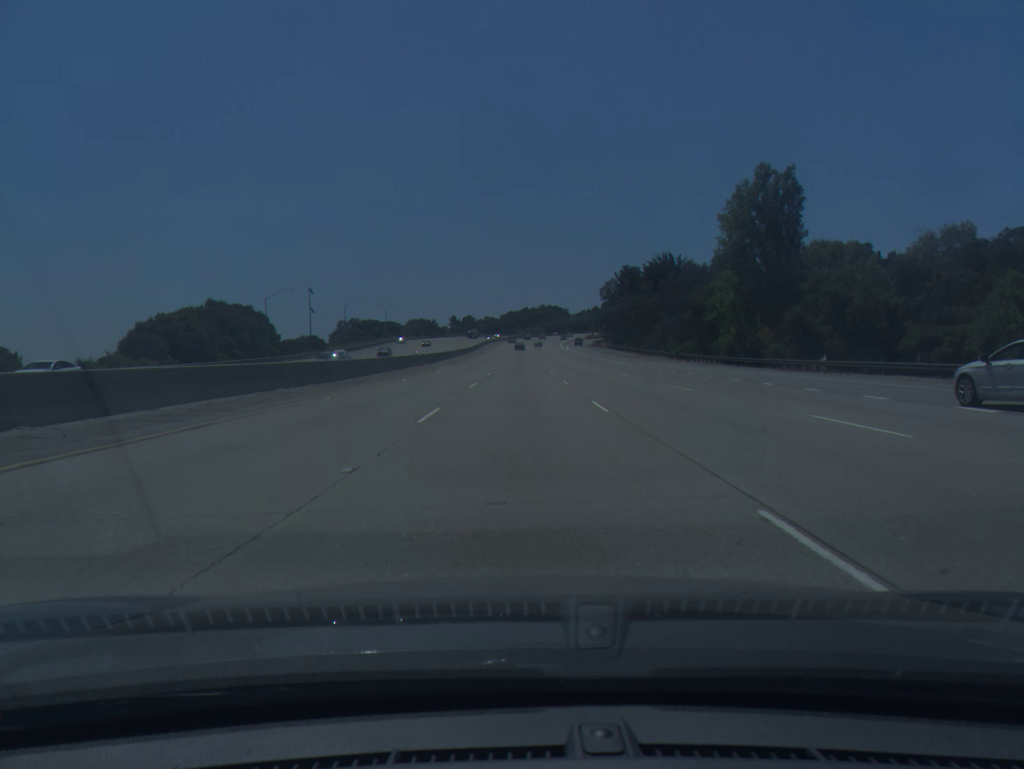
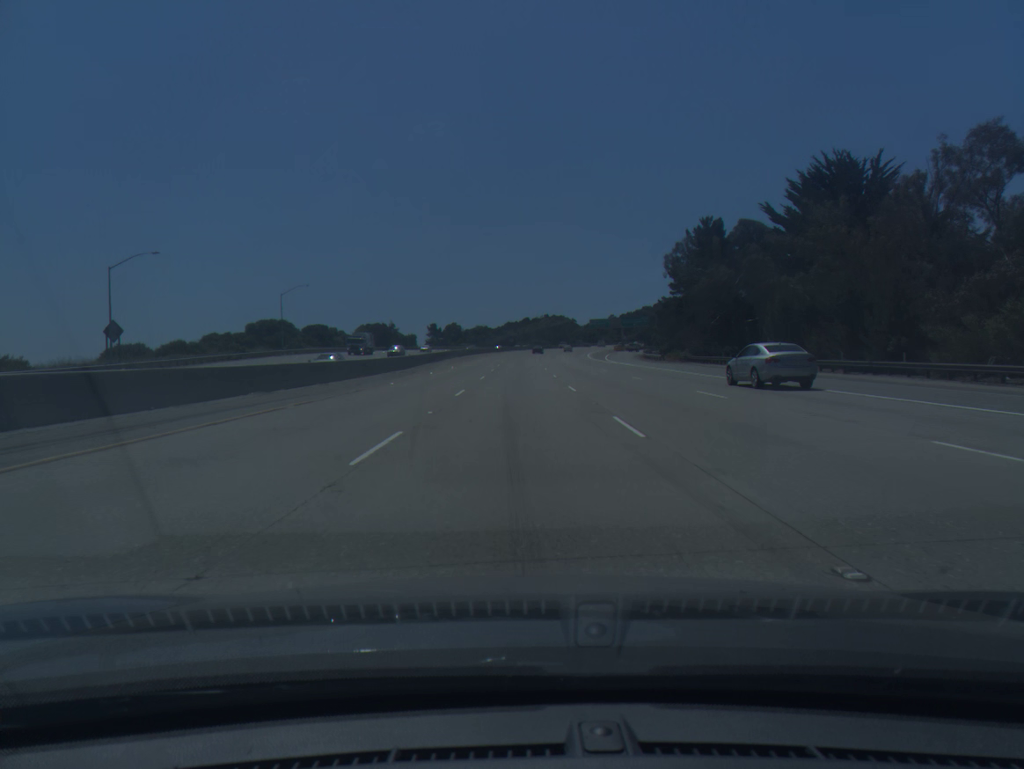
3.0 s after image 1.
(+0.3, +90.7) m; 0°
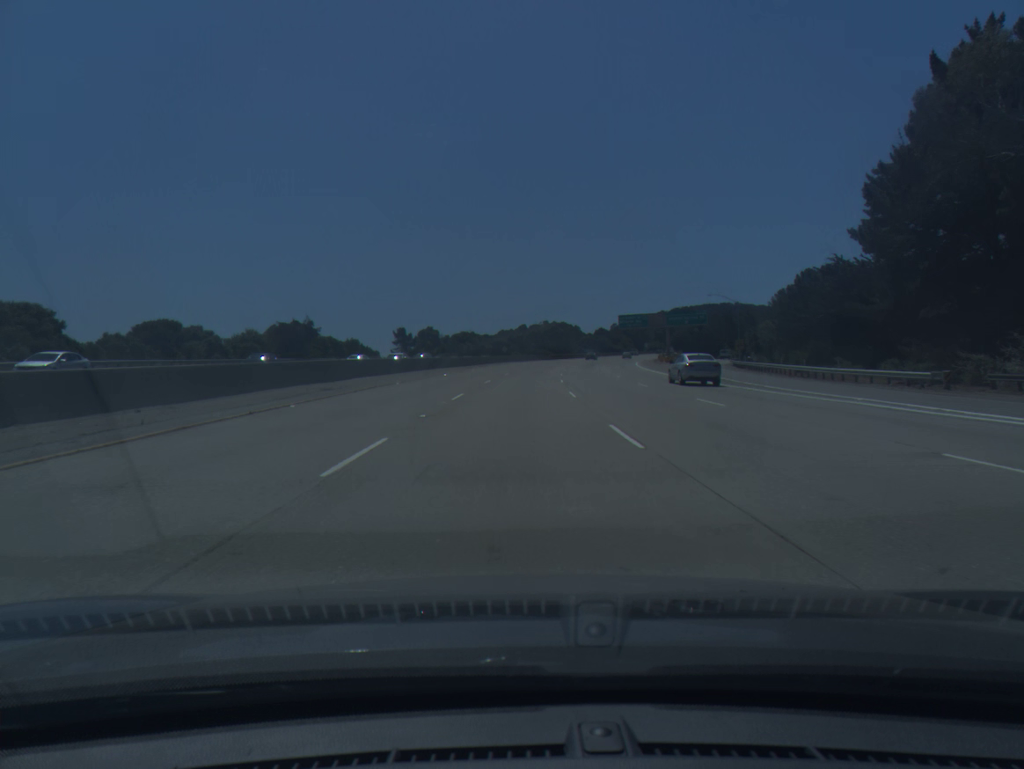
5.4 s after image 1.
(+0.3, +71.9) m; 0°
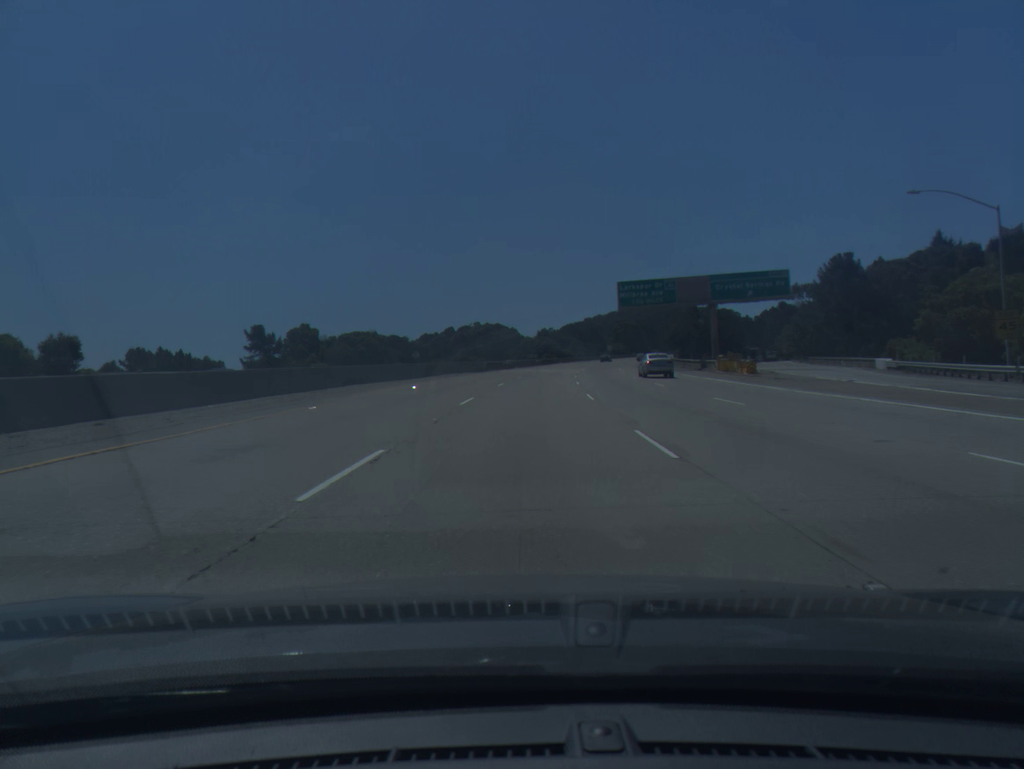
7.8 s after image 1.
(+2.3, +72.2) m; +5°
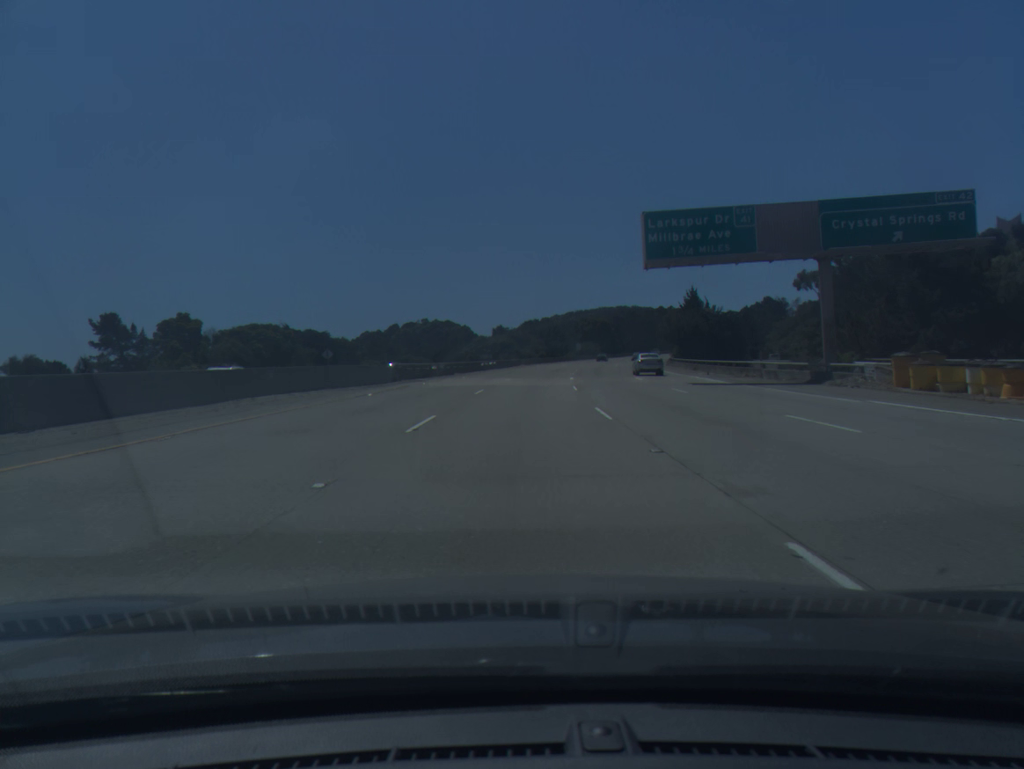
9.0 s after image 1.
(+1.0, +36.3) m; +3°
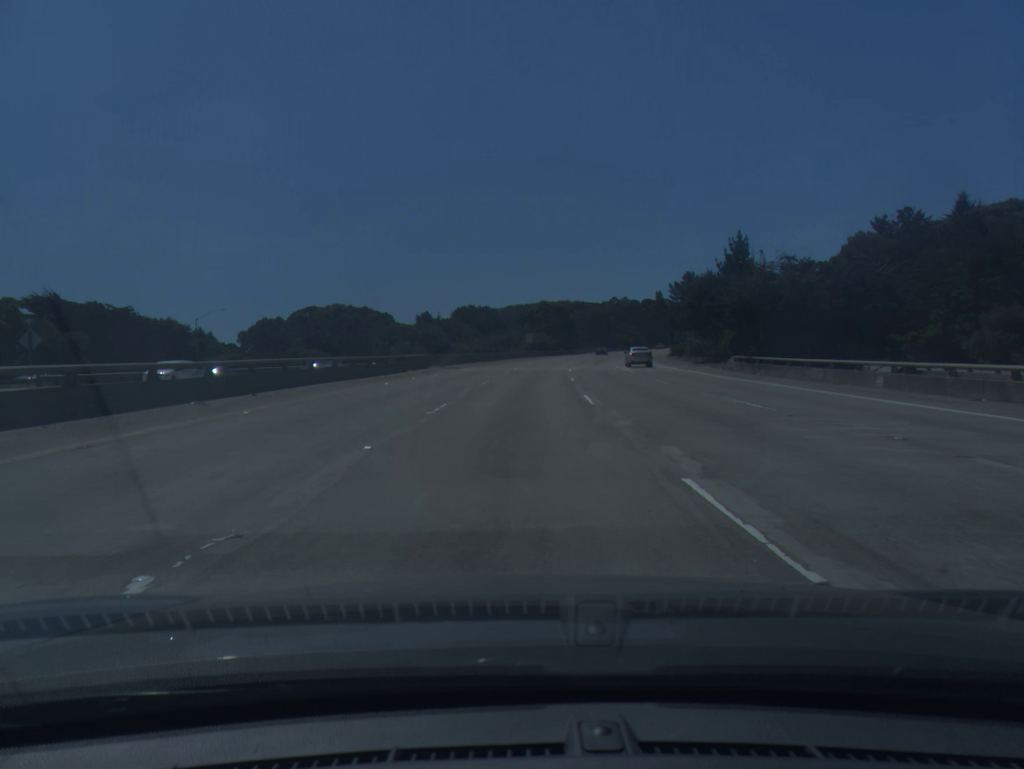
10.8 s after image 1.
(+2.1, +54.5) m; +4°
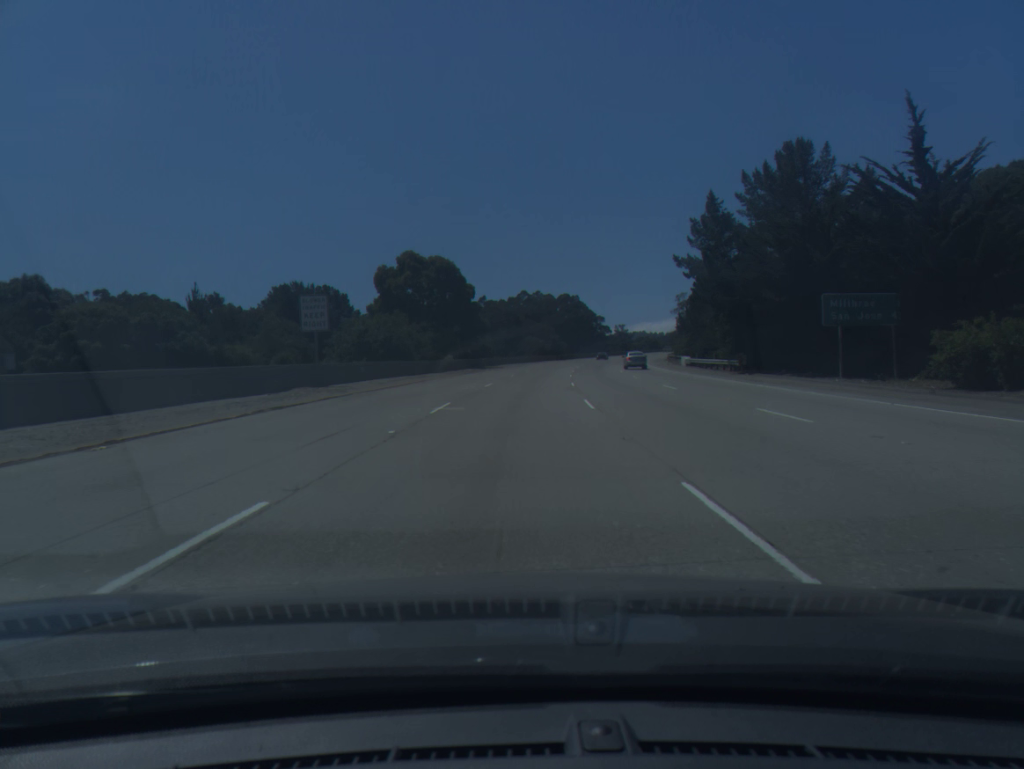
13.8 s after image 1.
(+5.9, +91.2) m; +7°
